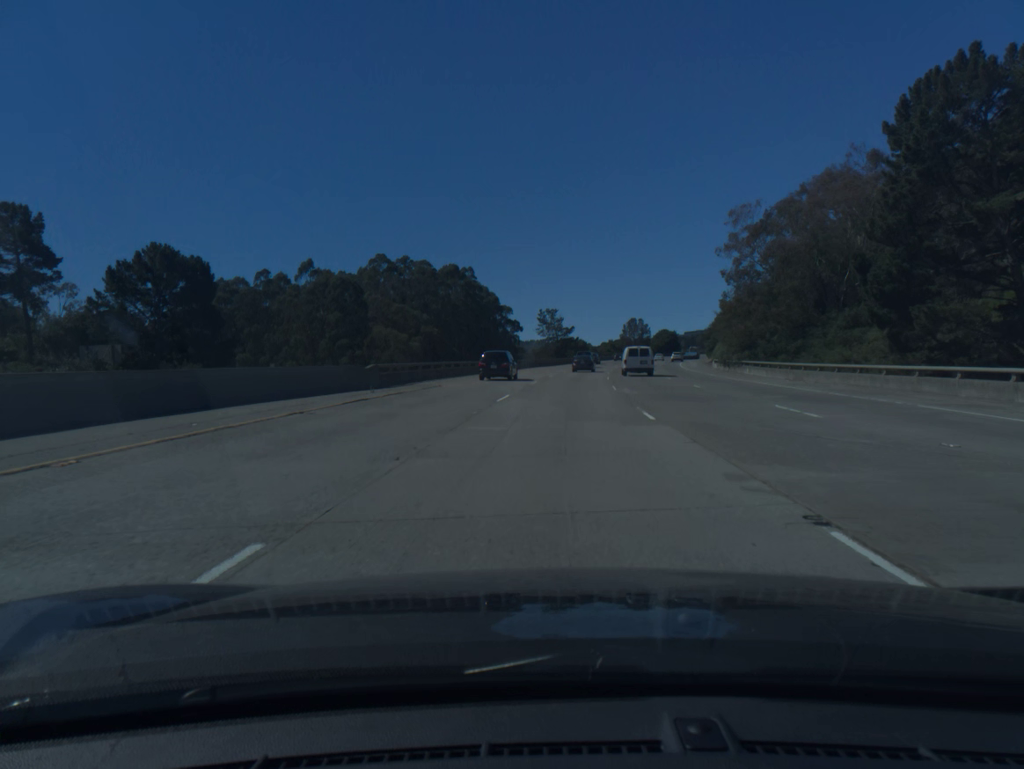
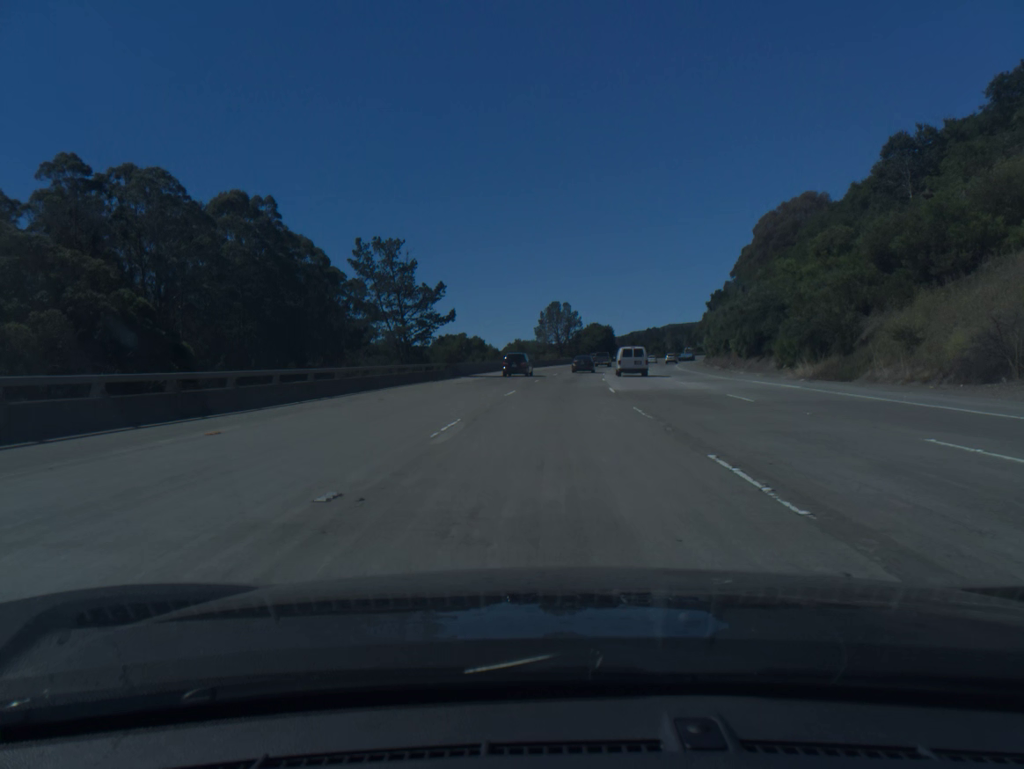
(+5.1, +82.4) m; +7°
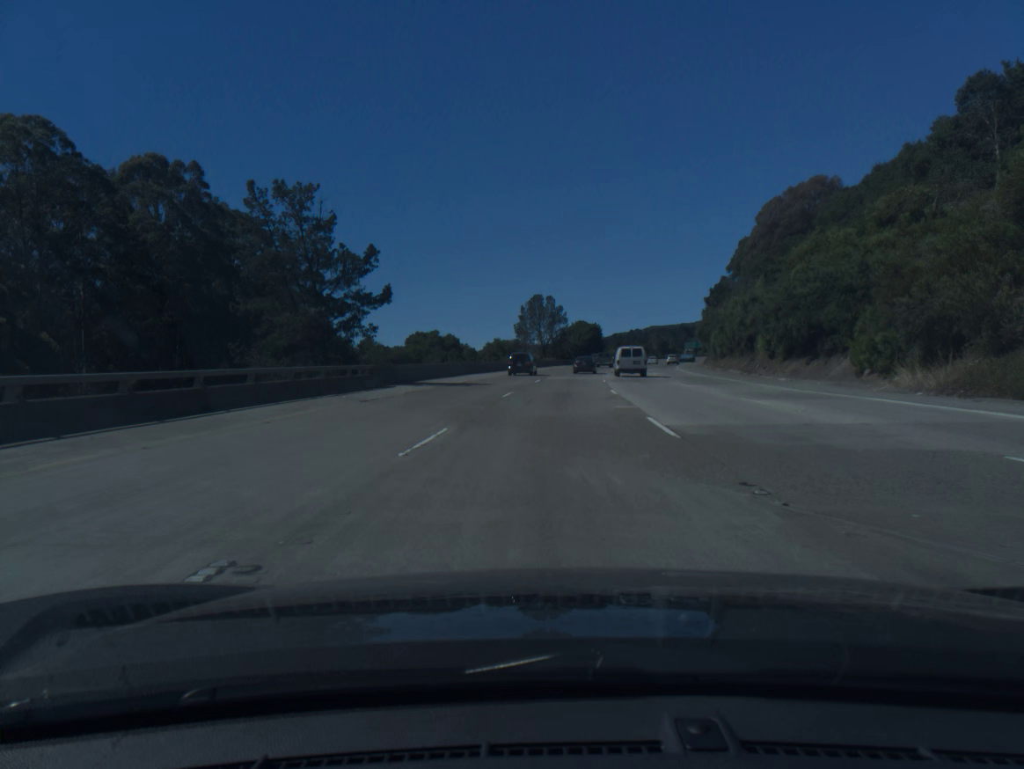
(+0.2, +16.7) m; +1°
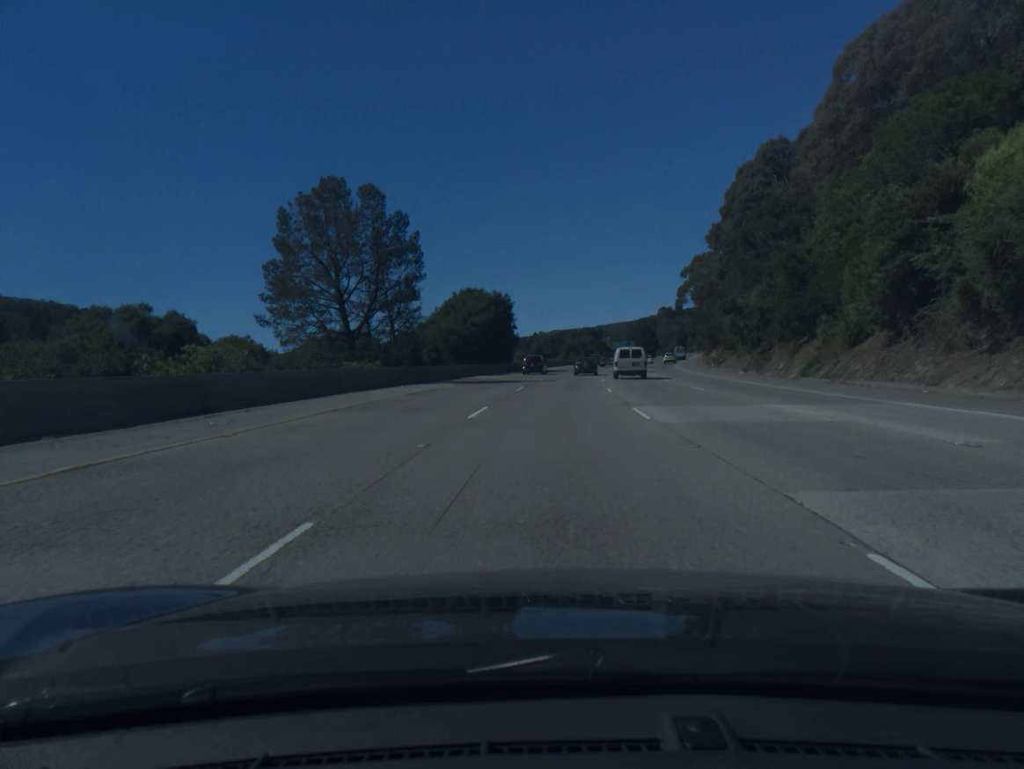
(+4.8, +83.9) m; +7°
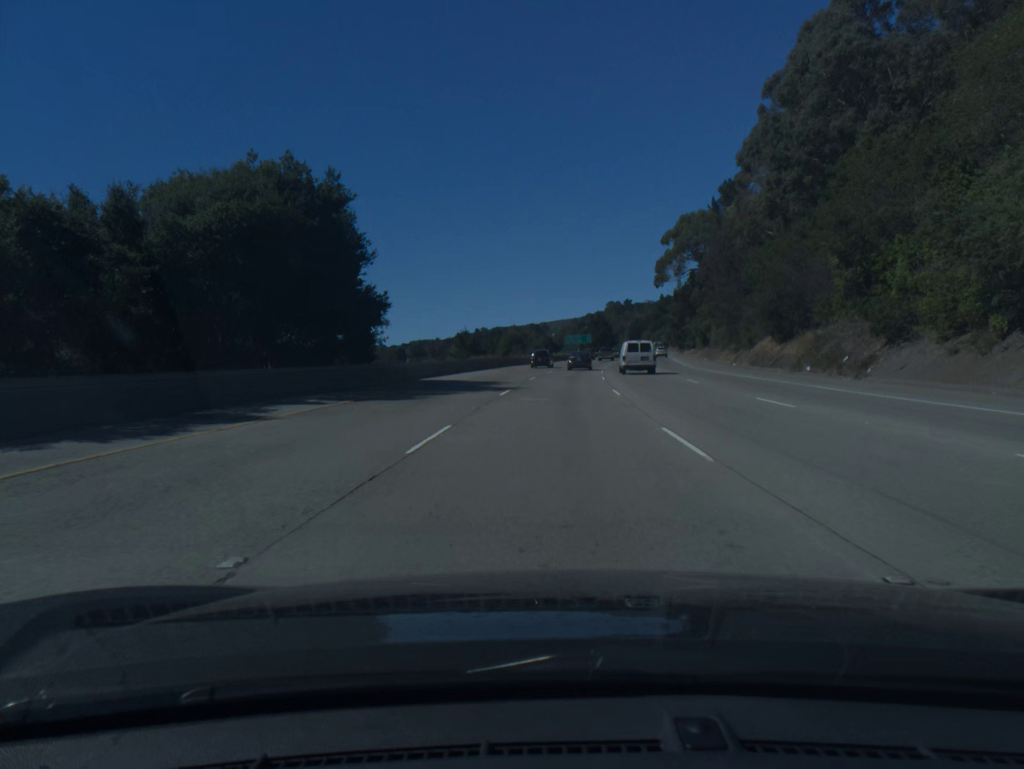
(+1.7, +50.1) m; +4°
